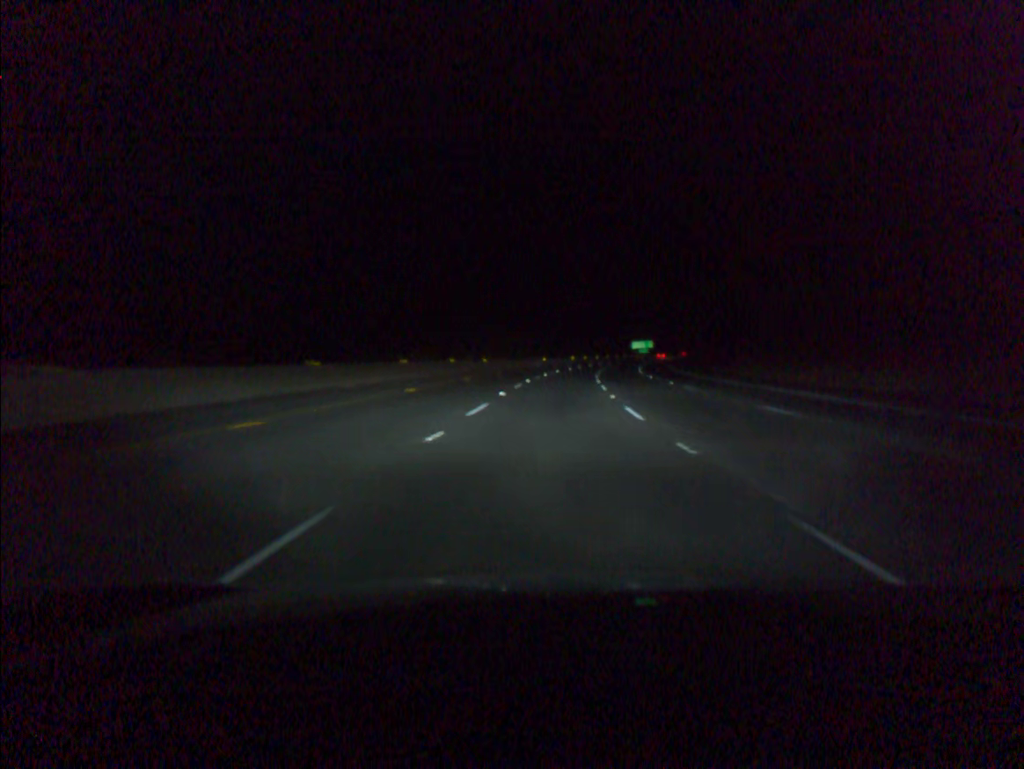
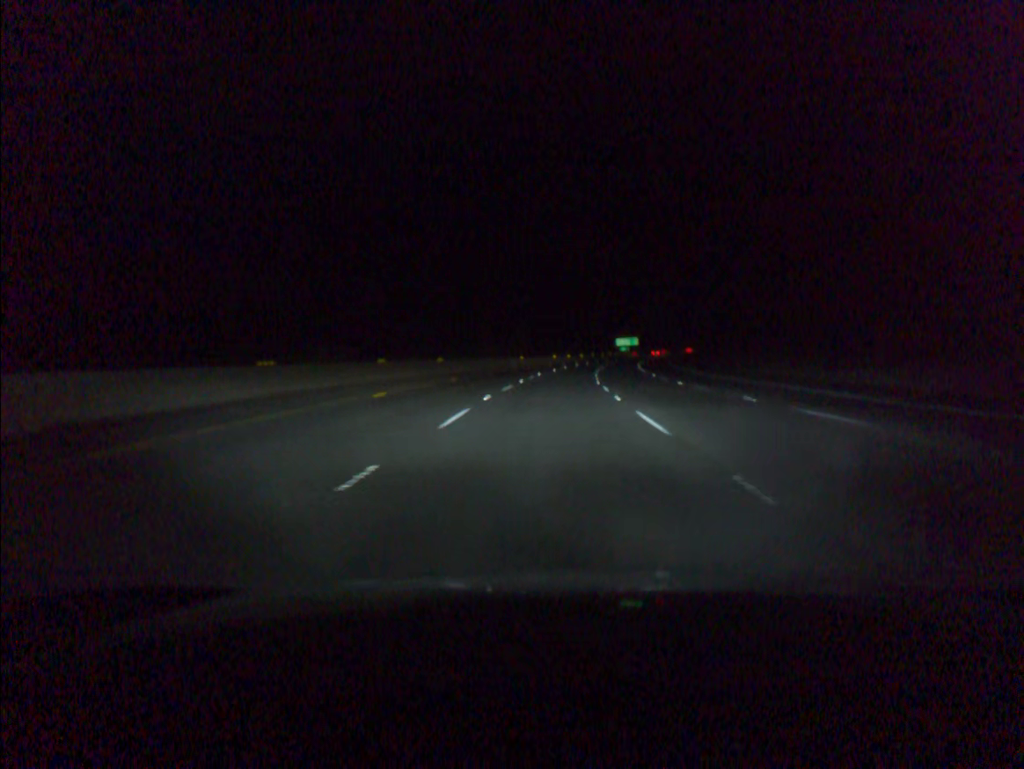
(+0.3, +18.3) m; +2°
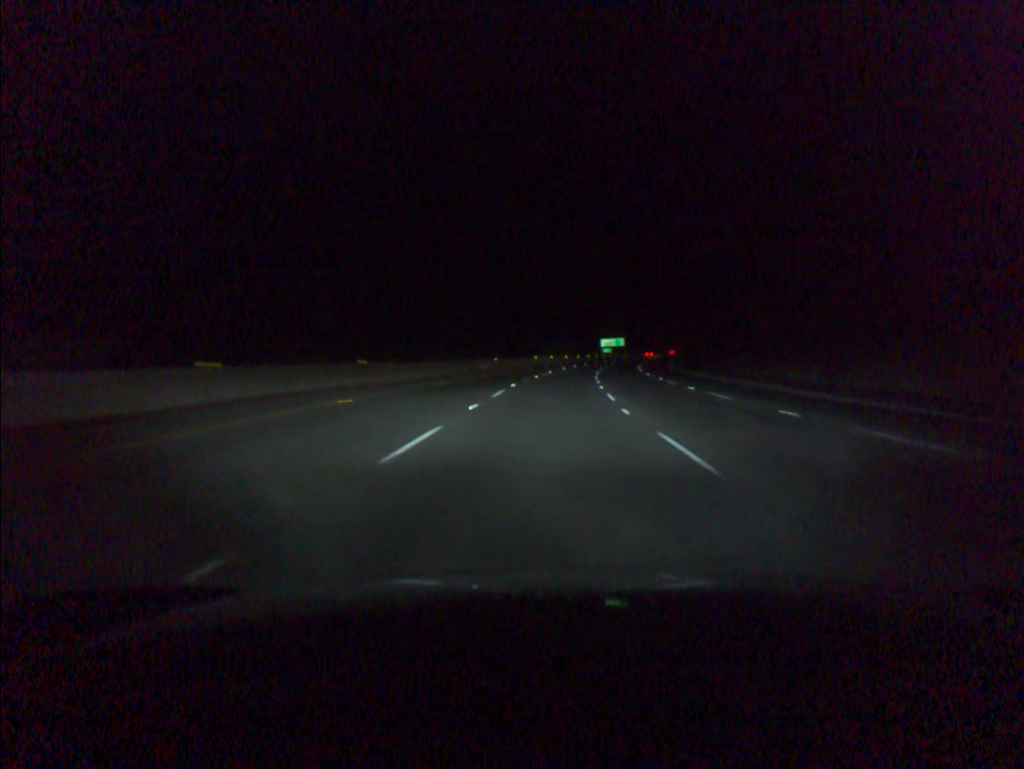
(+0.2, +18.3) m; +1°
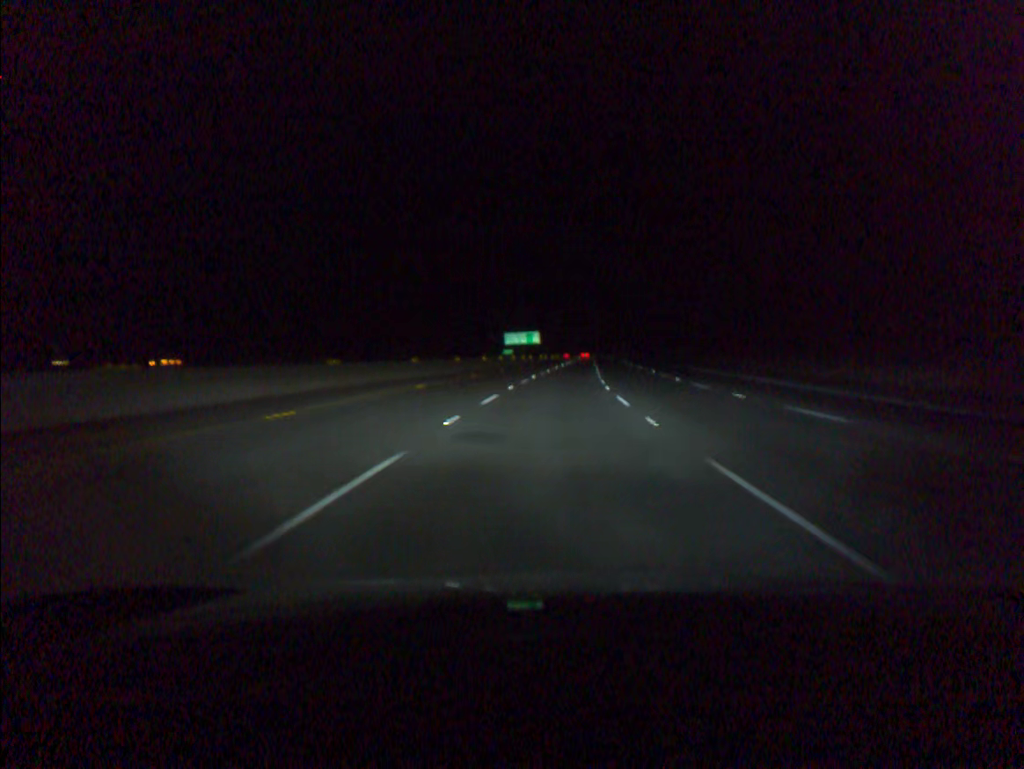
(+5.8, +91.2) m; +7°
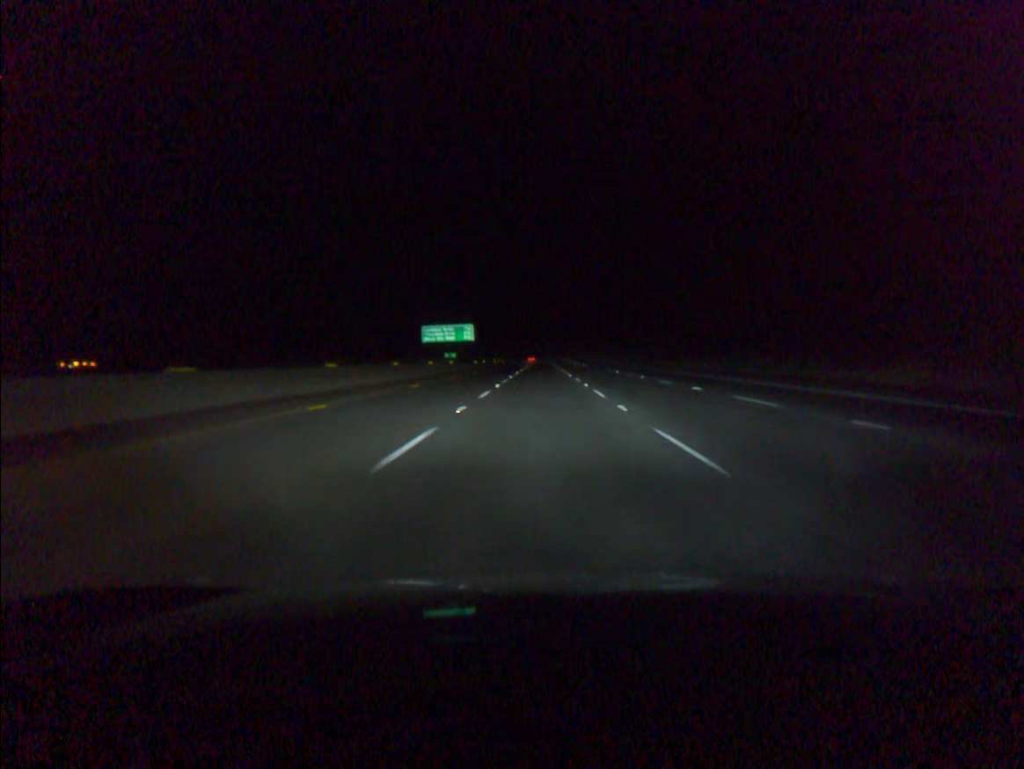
(+2.2, +54.8) m; +4°
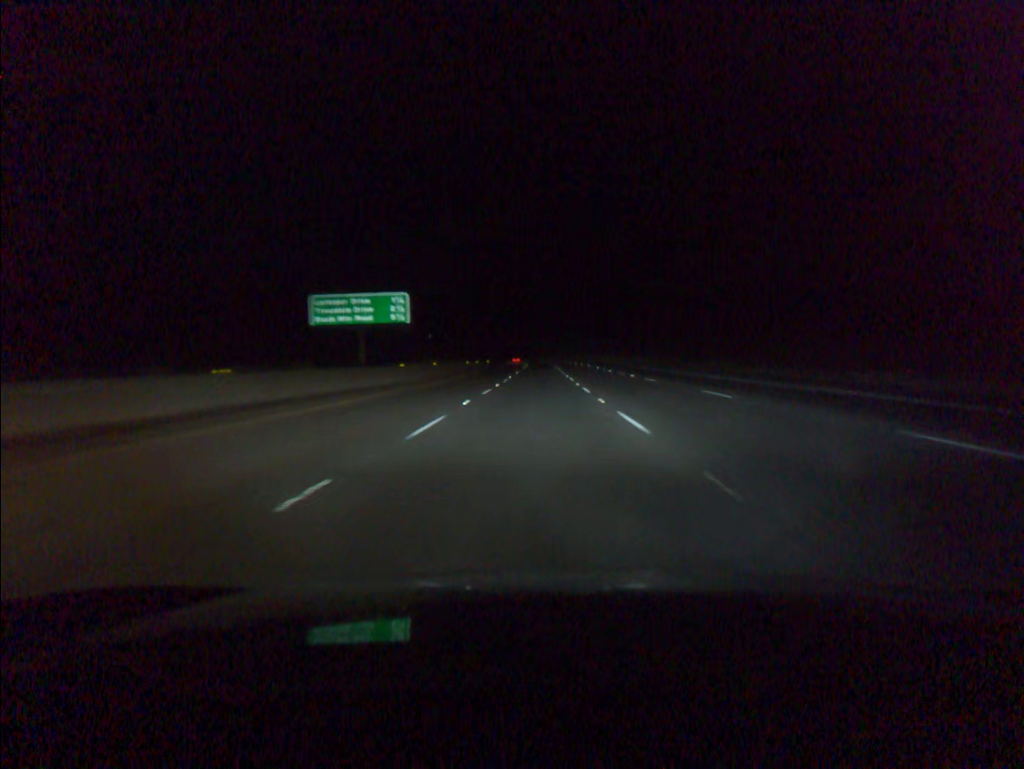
(+0.2, +54.8) m; 0°
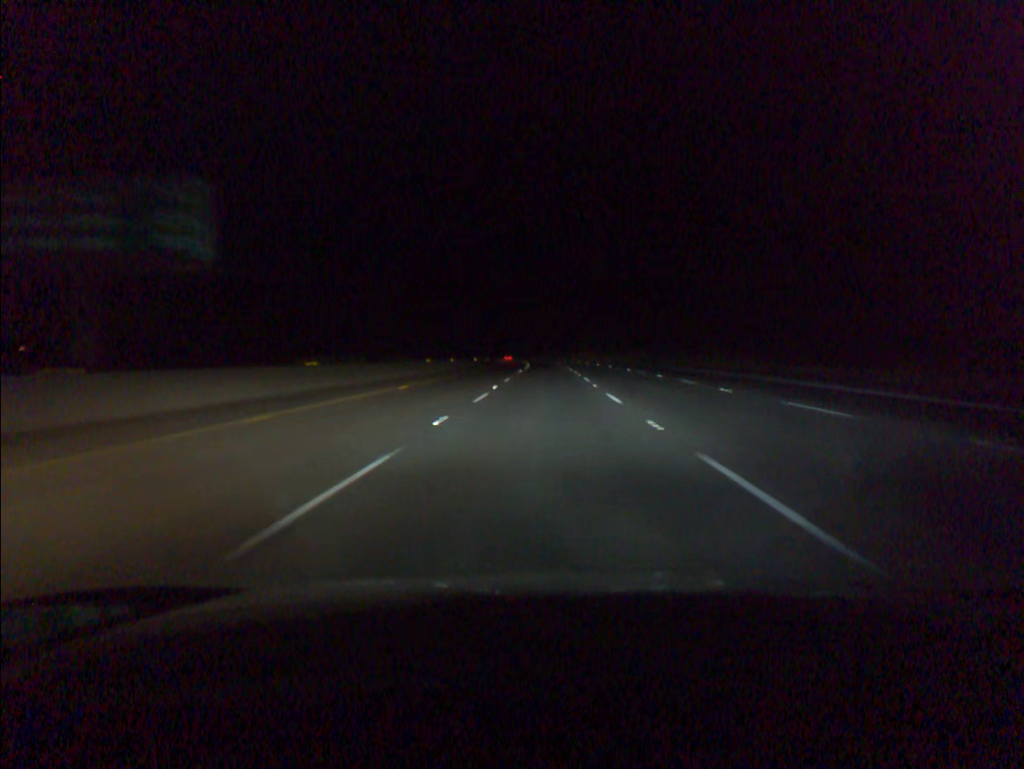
(-0.2, +36.5) m; 0°
